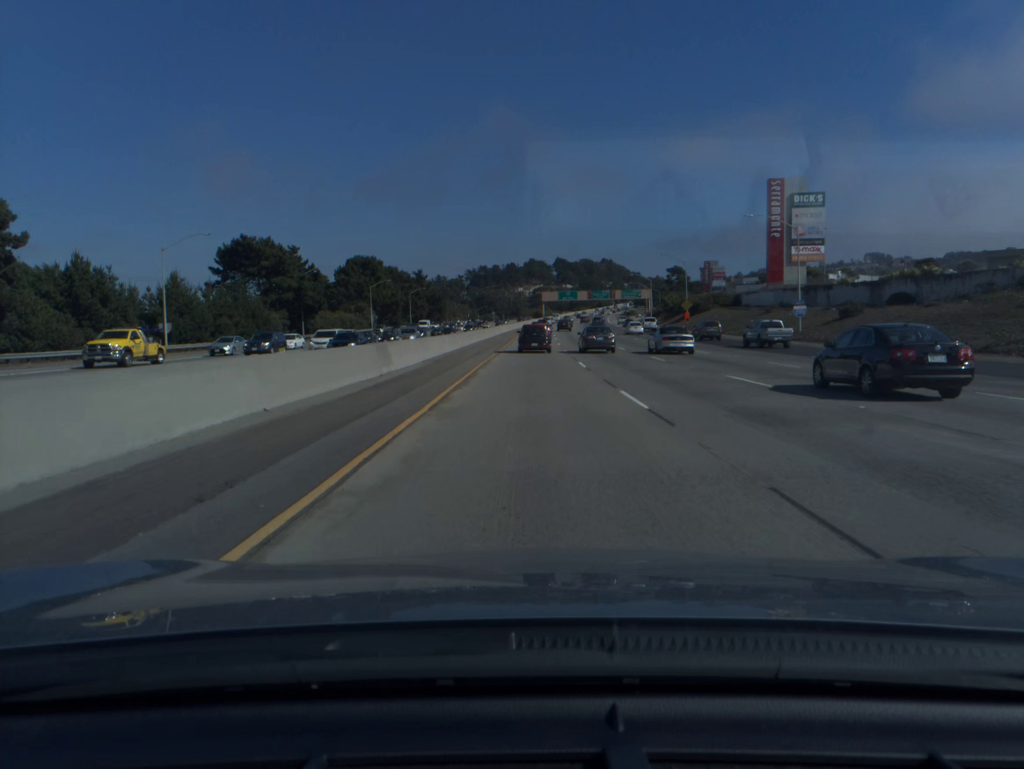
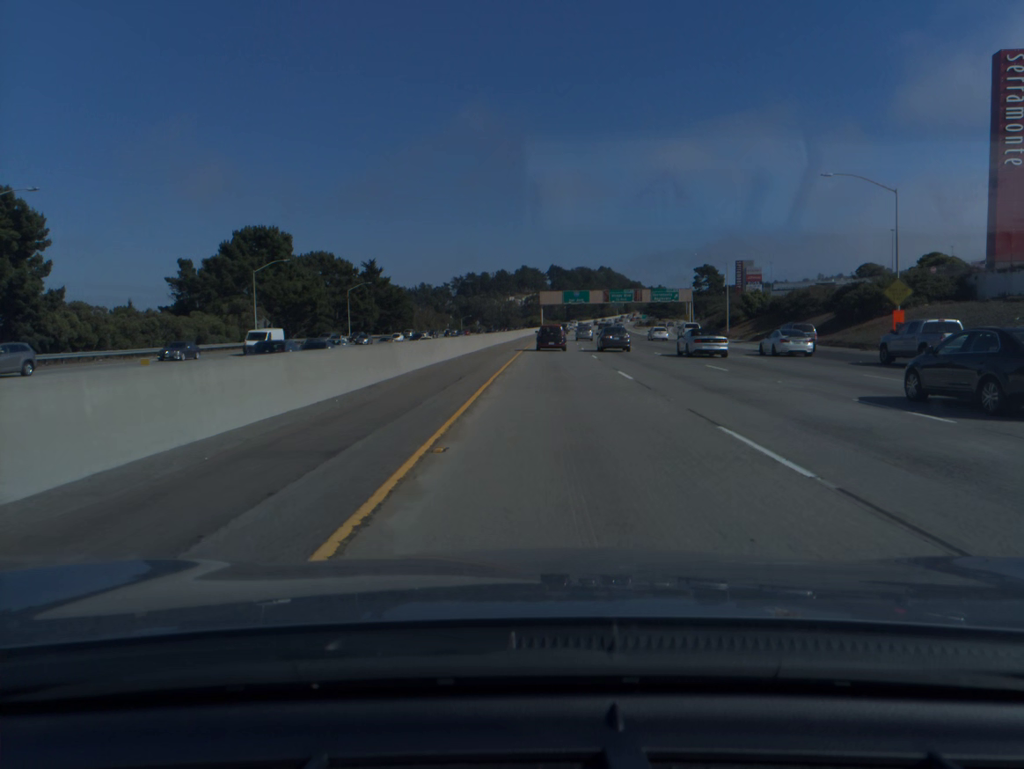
(0.0, +65.5) m; 0°
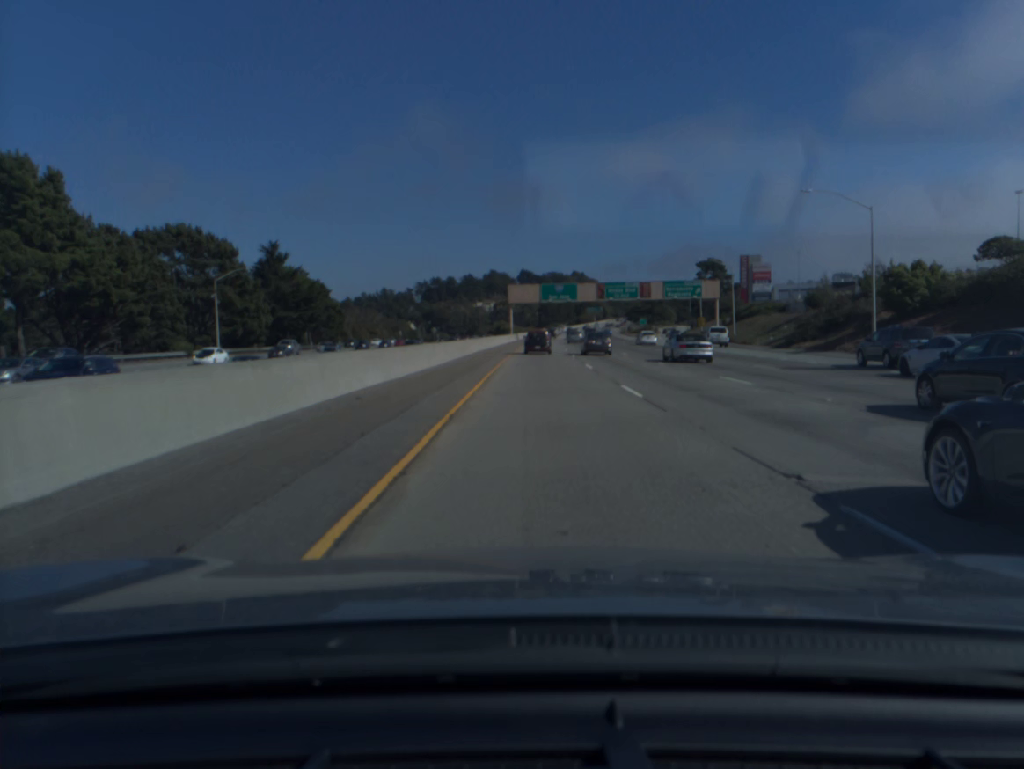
(+1.2, +48.7) m; +2°
